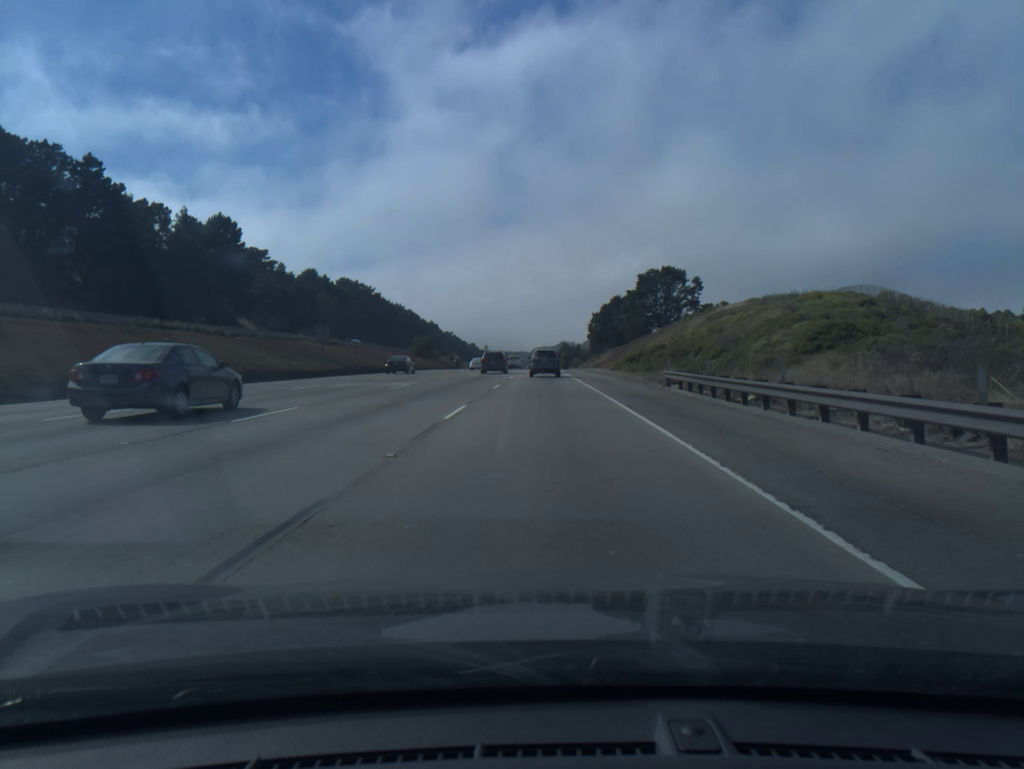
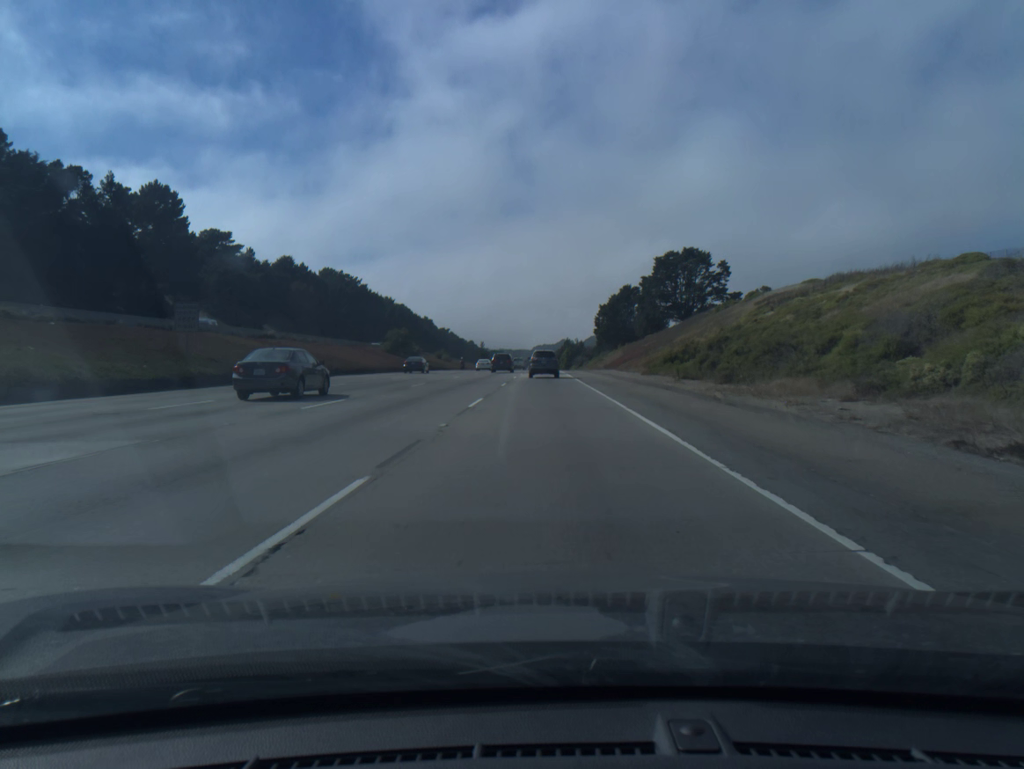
(0.0, +25.5) m; 0°
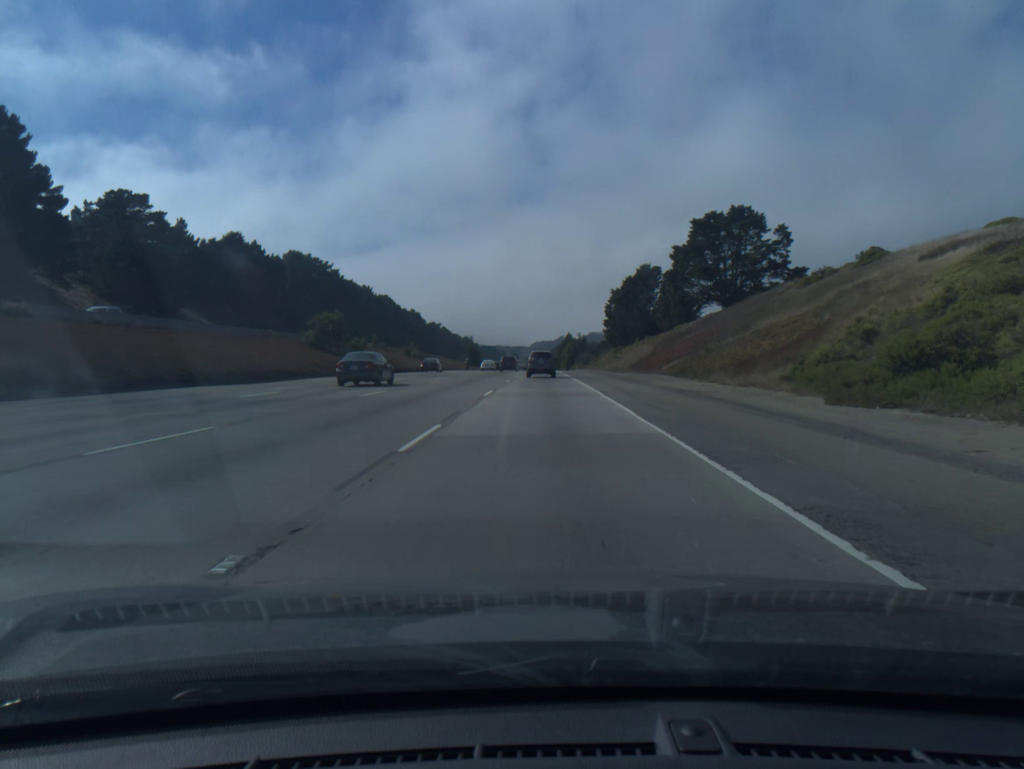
(+0.1, +38.0) m; 0°
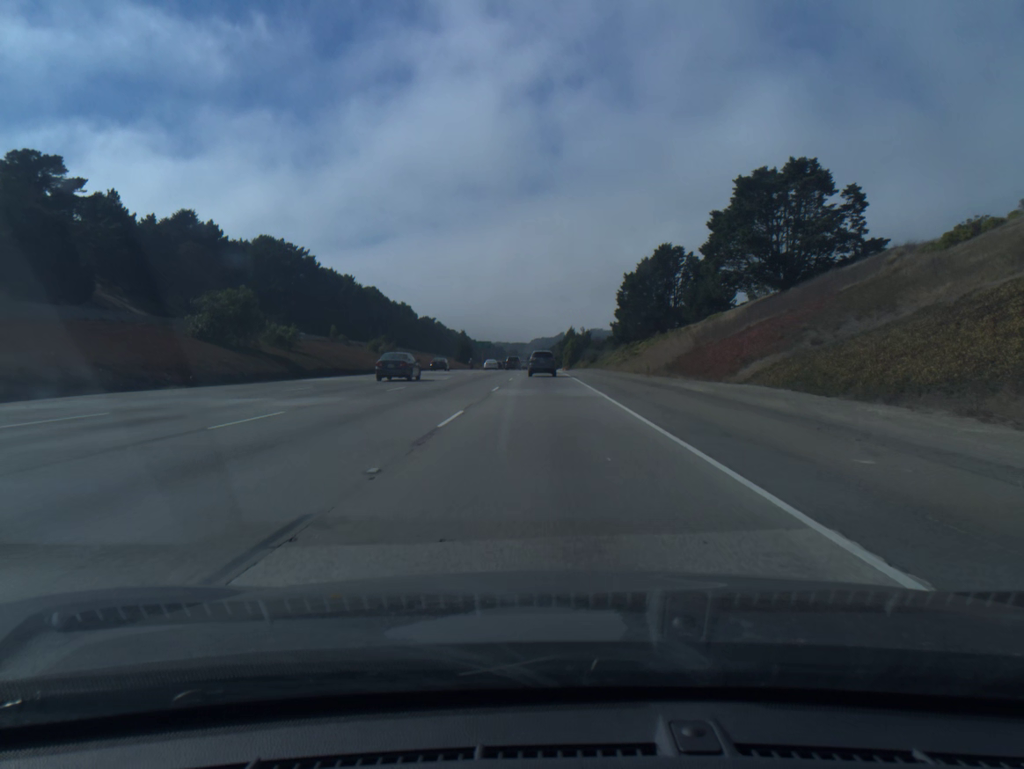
(0.0, +25.6) m; 0°
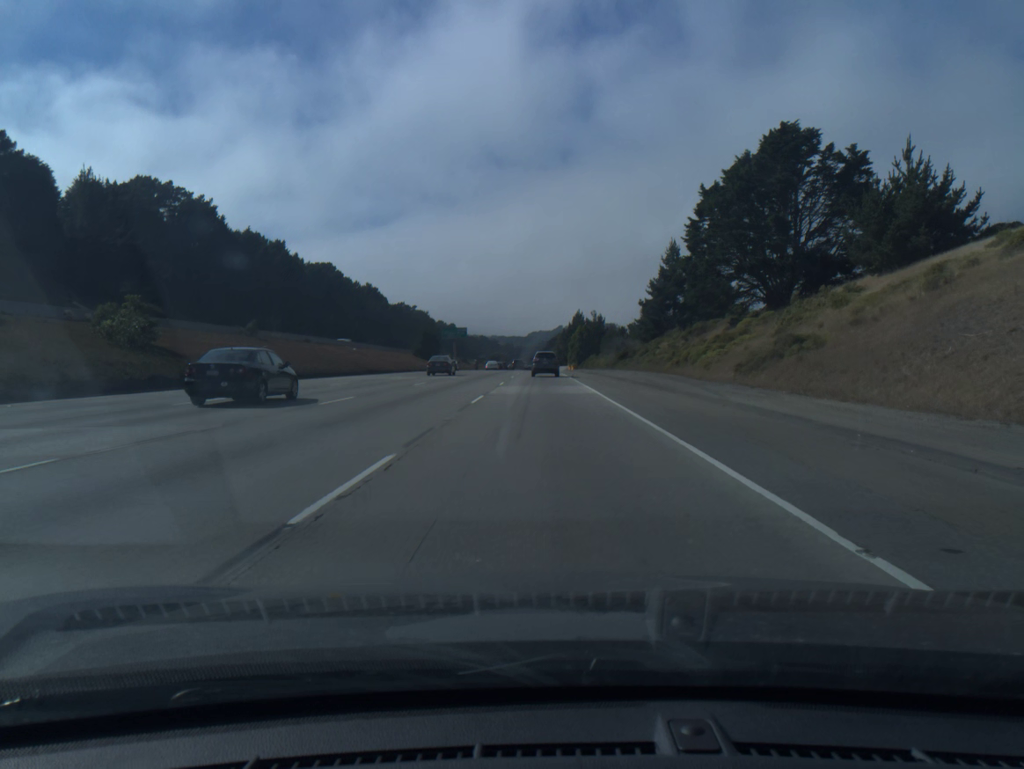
(0.0, +66.4) m; 0°
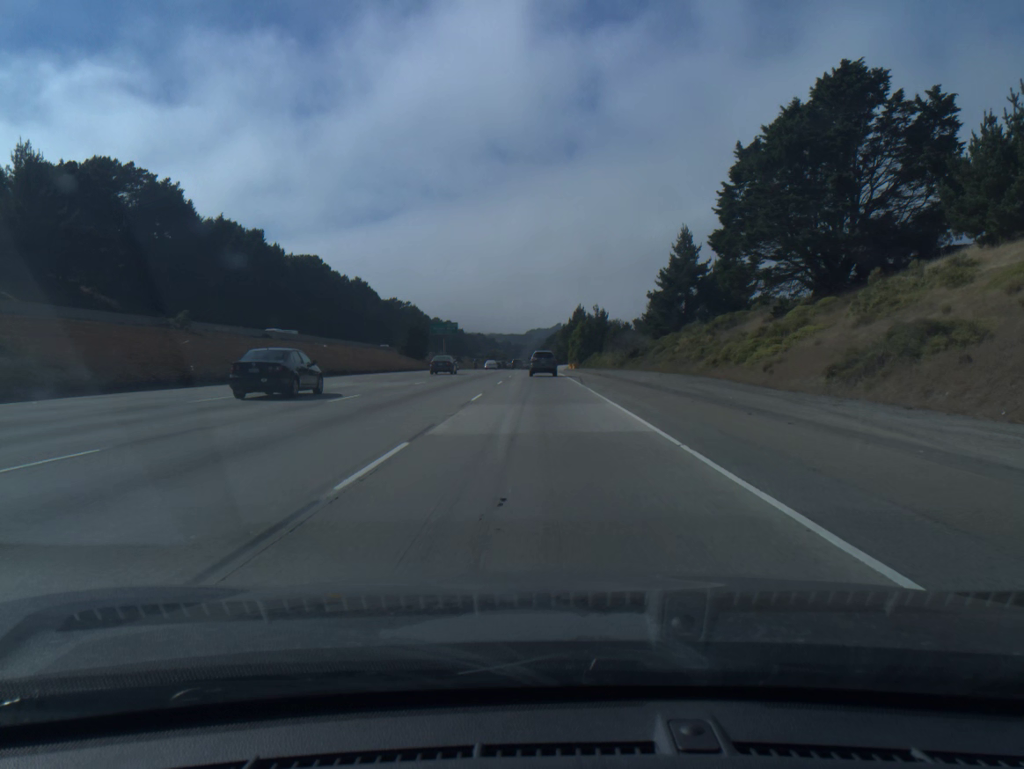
(0.0, +13.5) m; 0°
